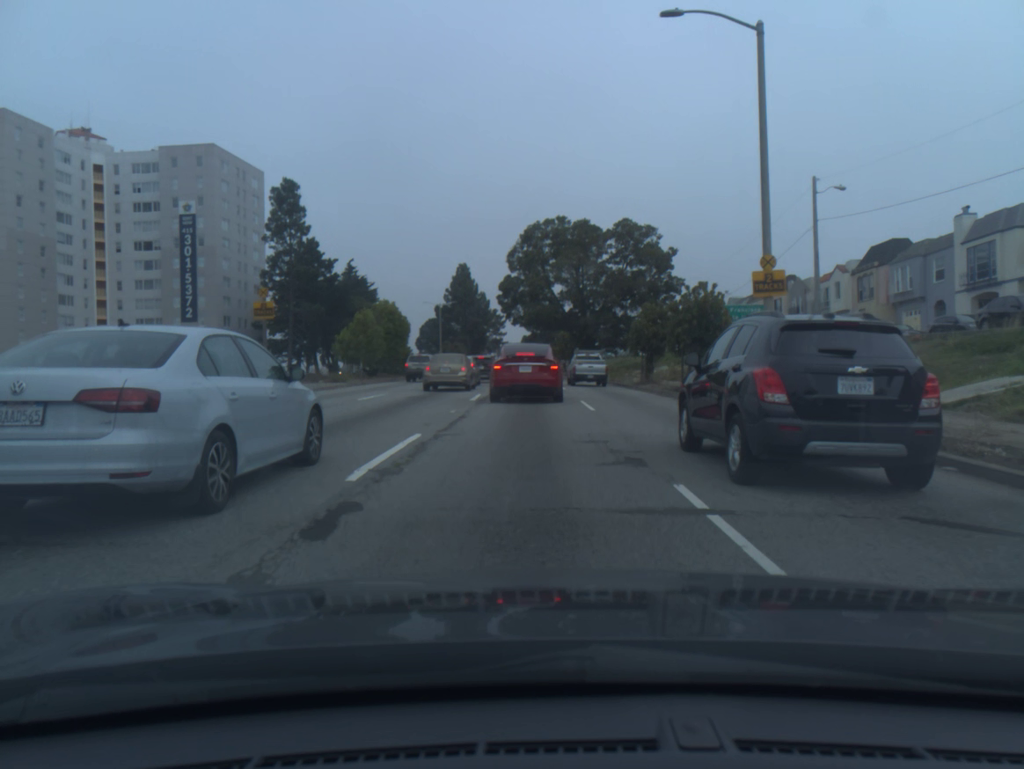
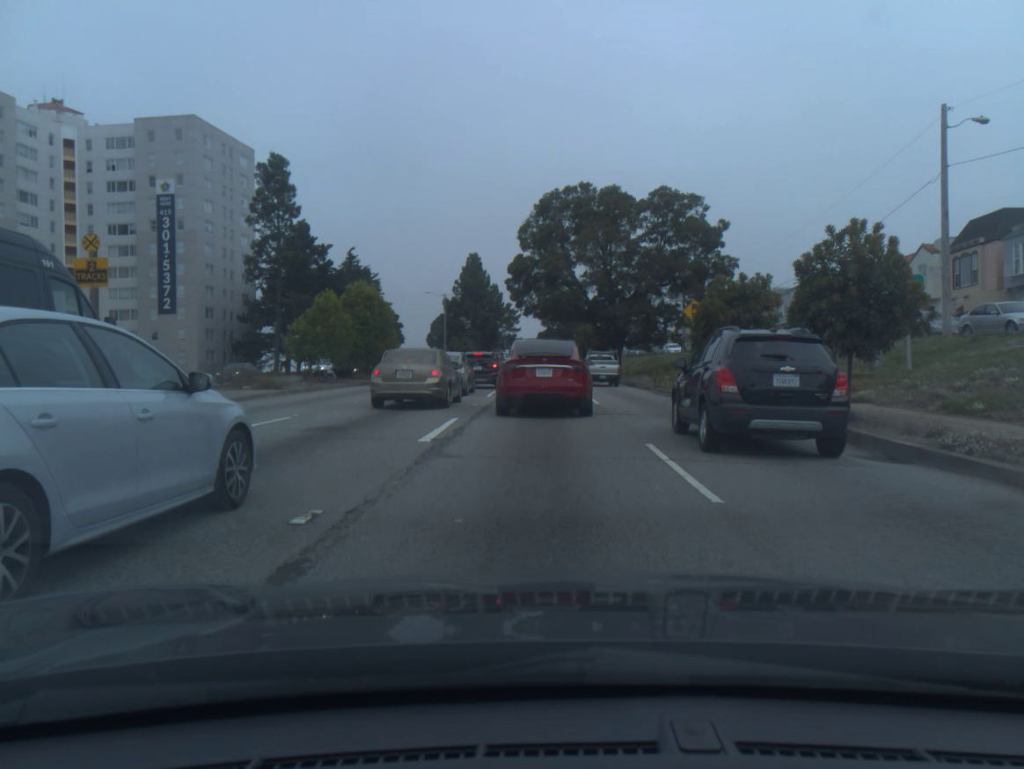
(-0.1, +11.6) m; -2°
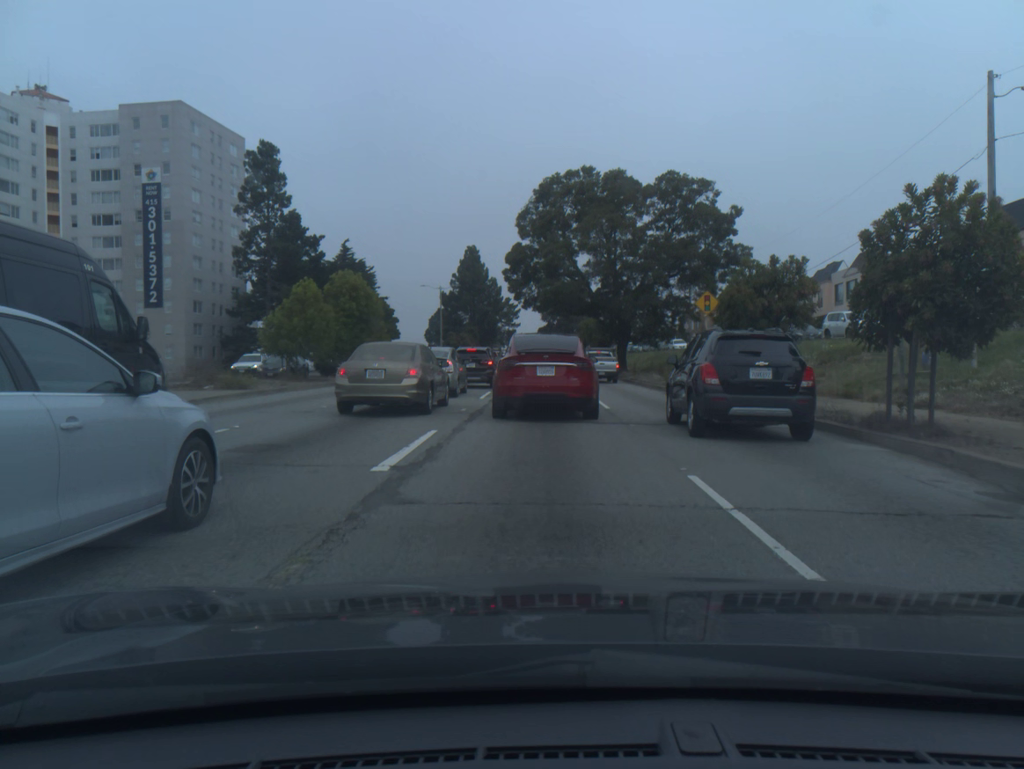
(0.0, +3.1) m; +1°
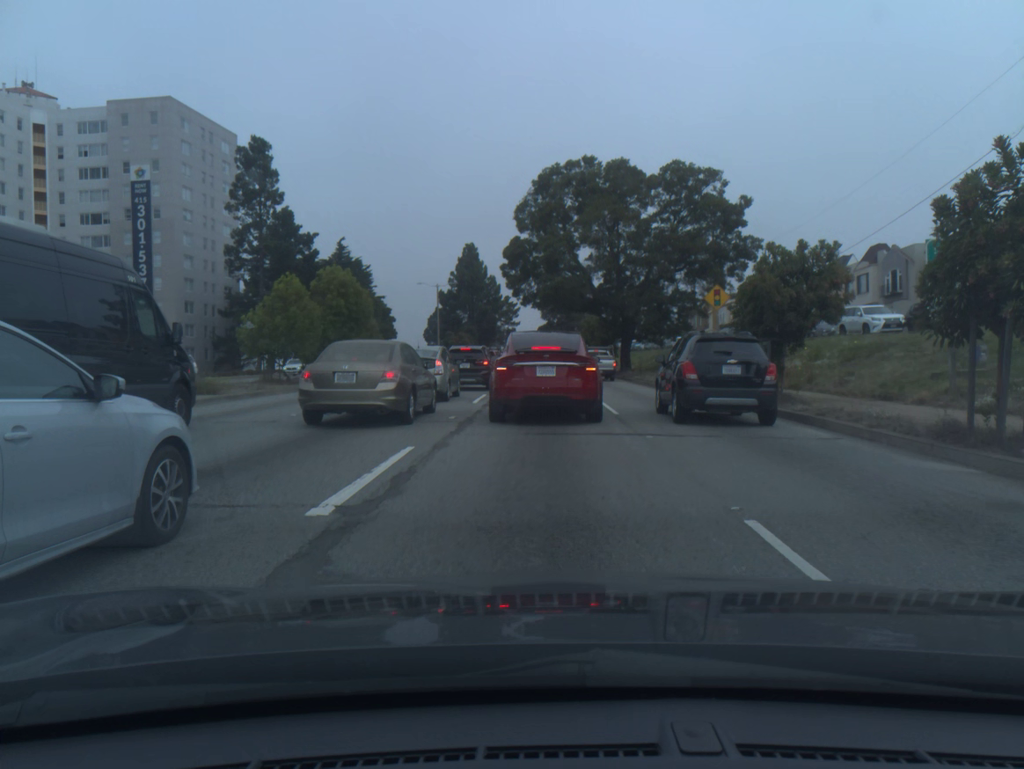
(0.0, +2.3) m; 0°
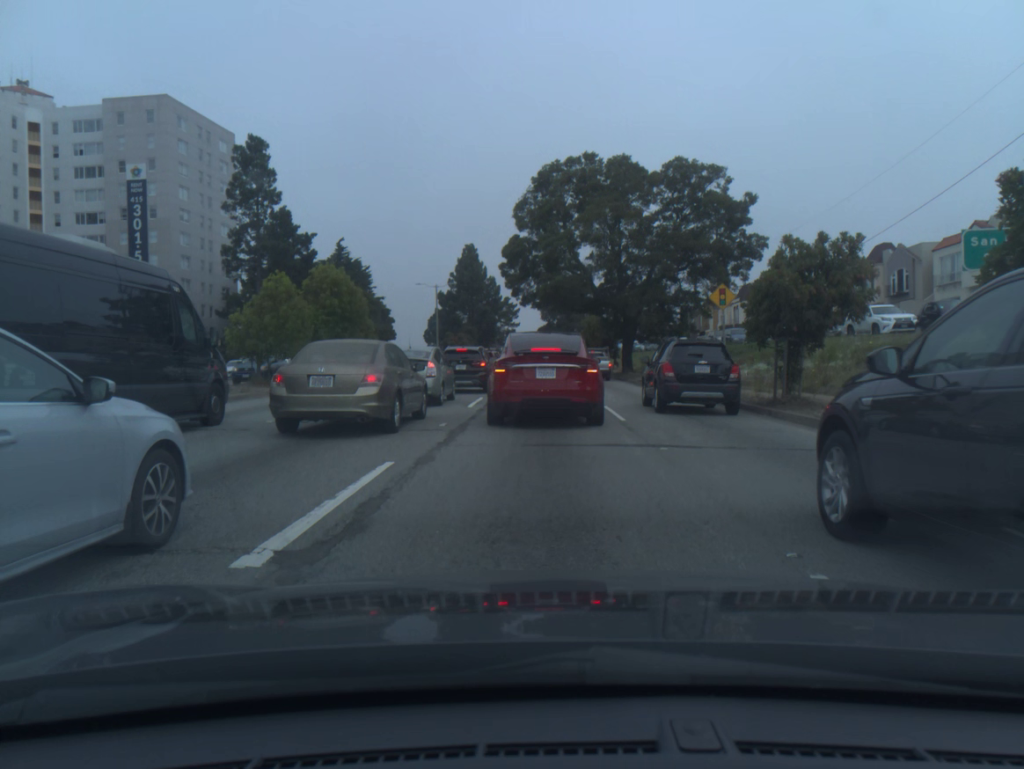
(0.0, +1.5) m; 0°
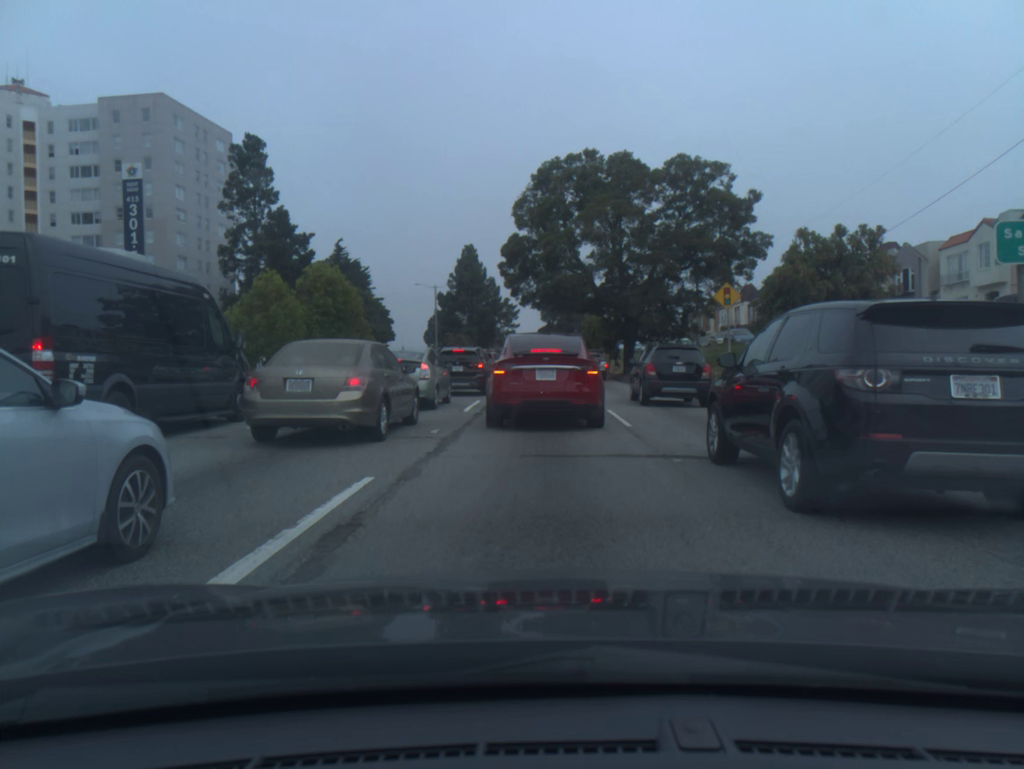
(0.0, +1.1) m; 0°
